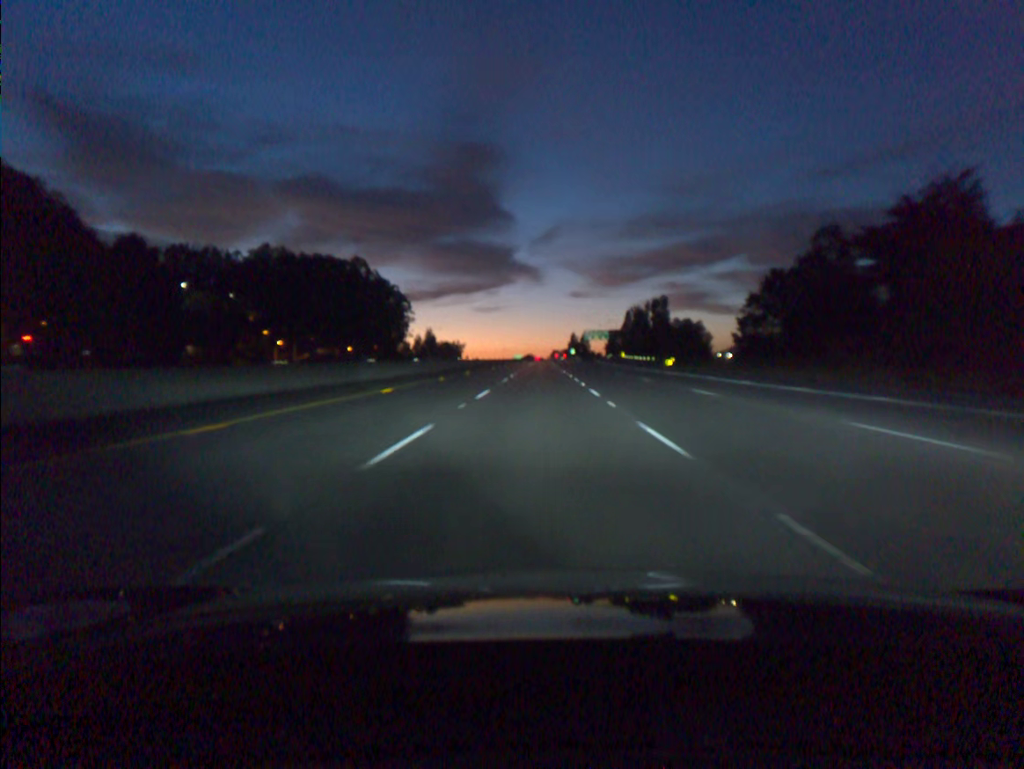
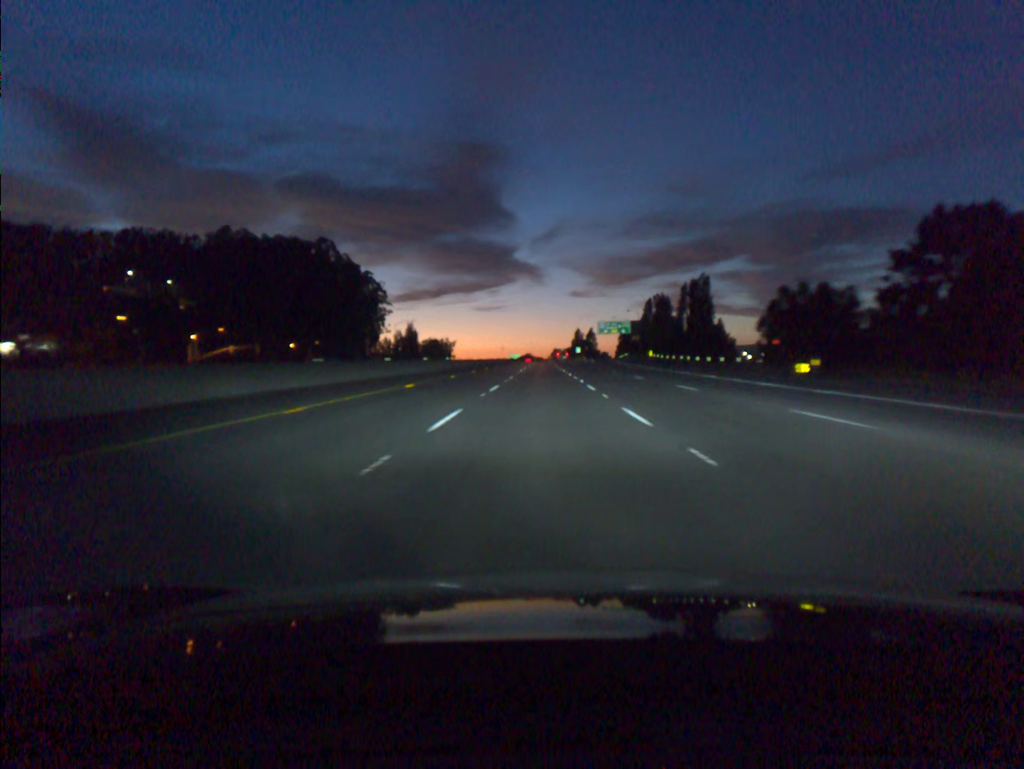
(-0.1, +54.4) m; 0°
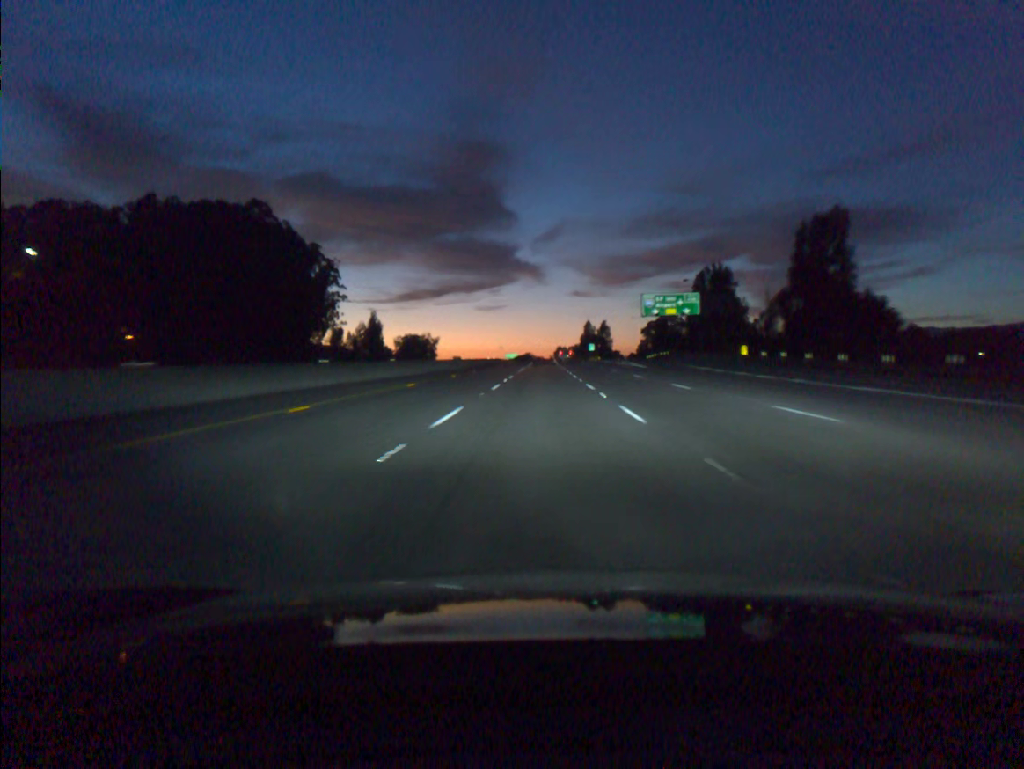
(0.0, +72.6) m; 0°
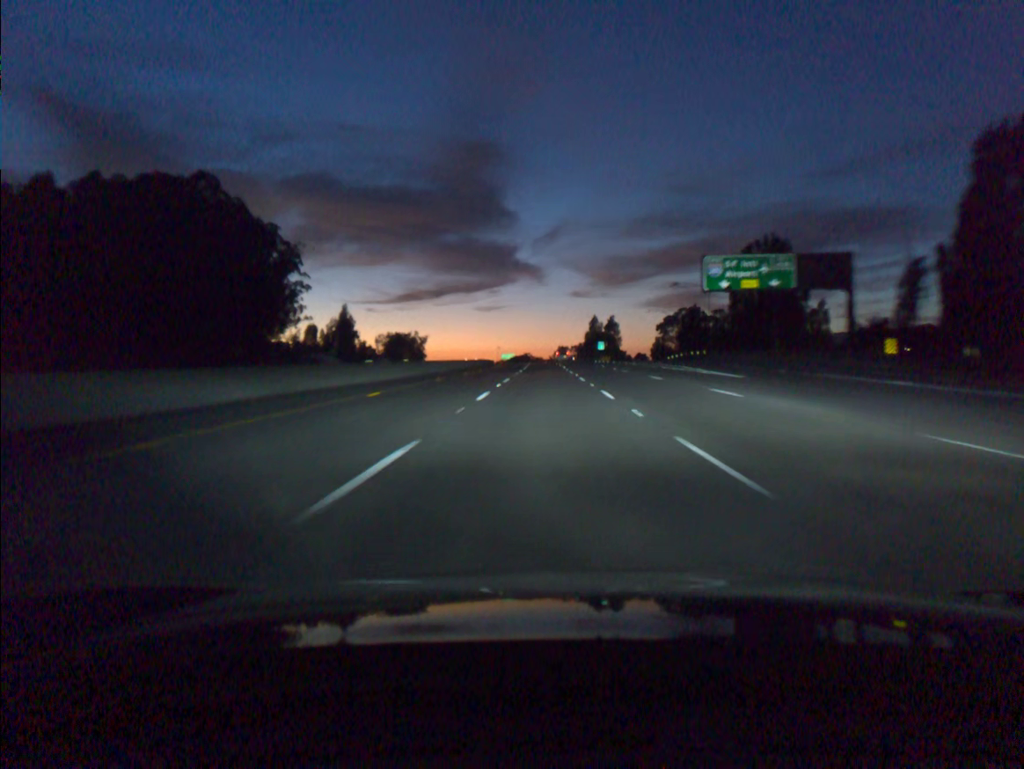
(0.0, +36.4) m; 0°
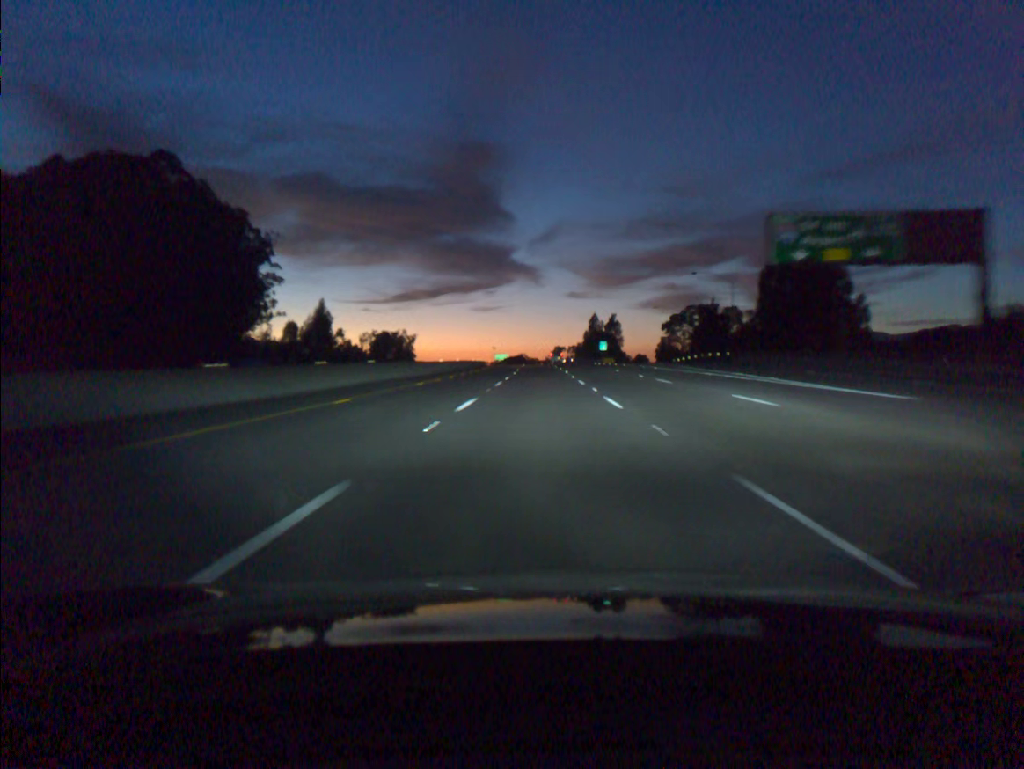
(0.0, +18.2) m; 0°
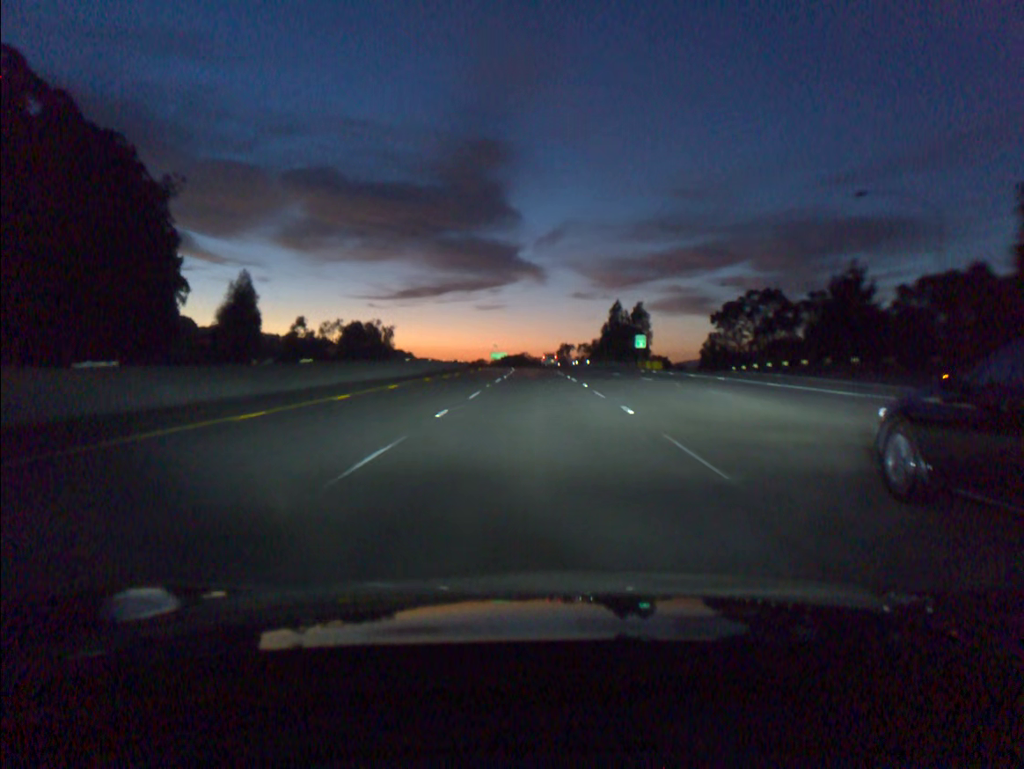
(0.0, +54.8) m; 0°
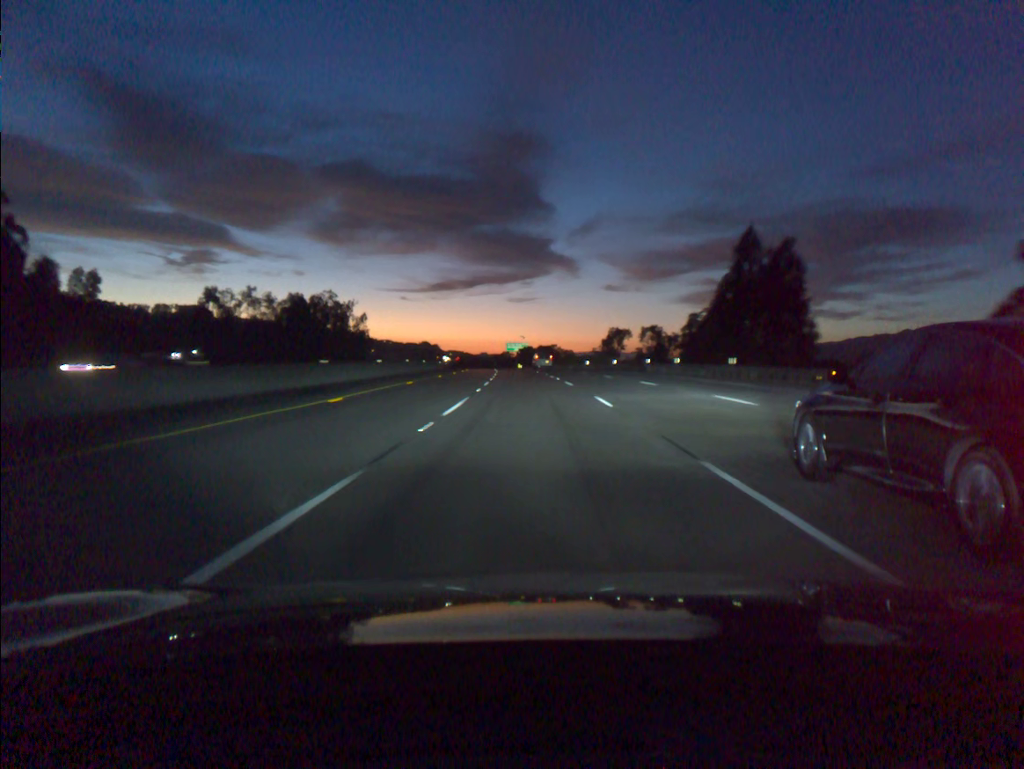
(-1.4, +90.7) m; -2°
